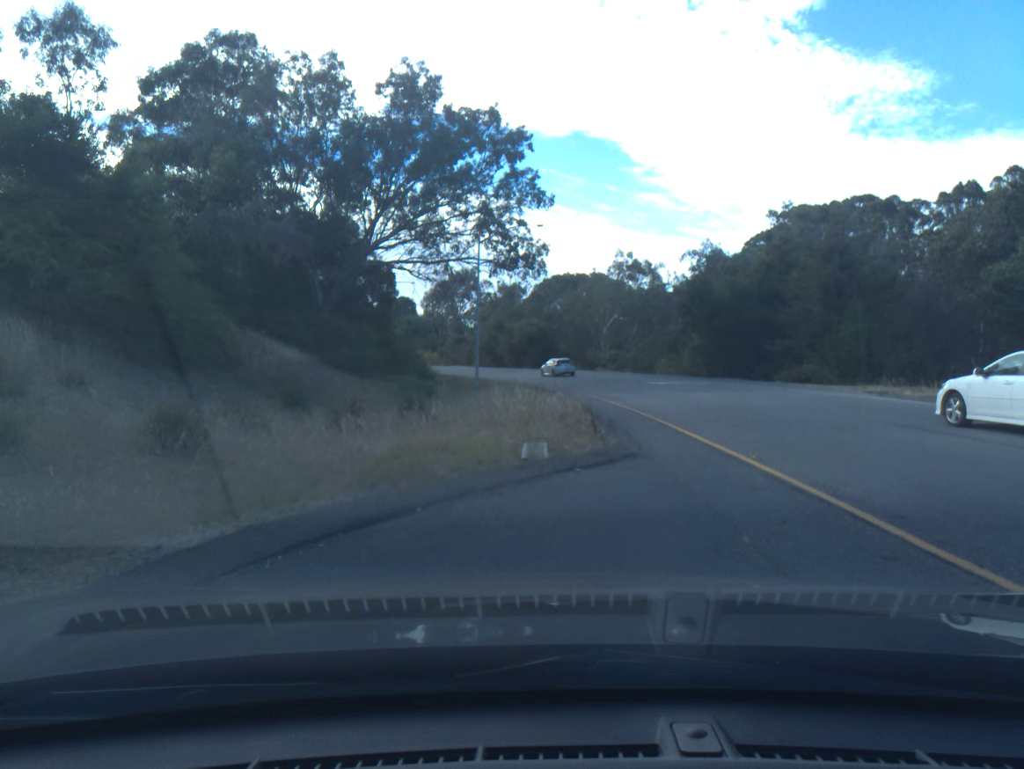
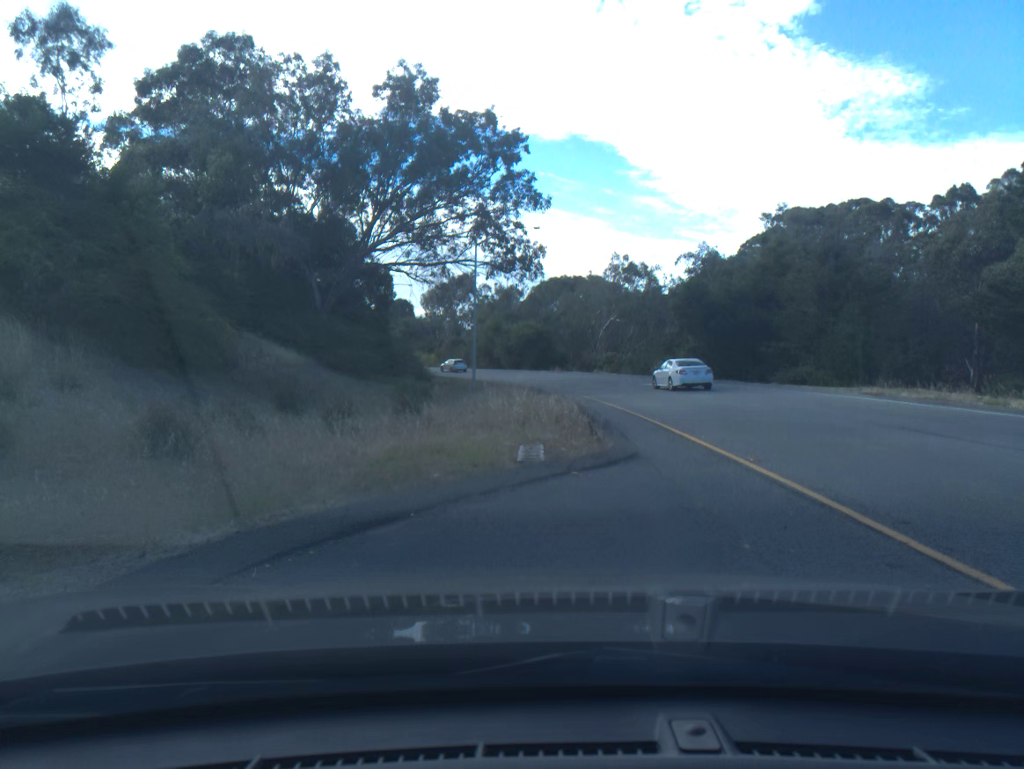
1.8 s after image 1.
(+0.1, +0.2) m; 0°
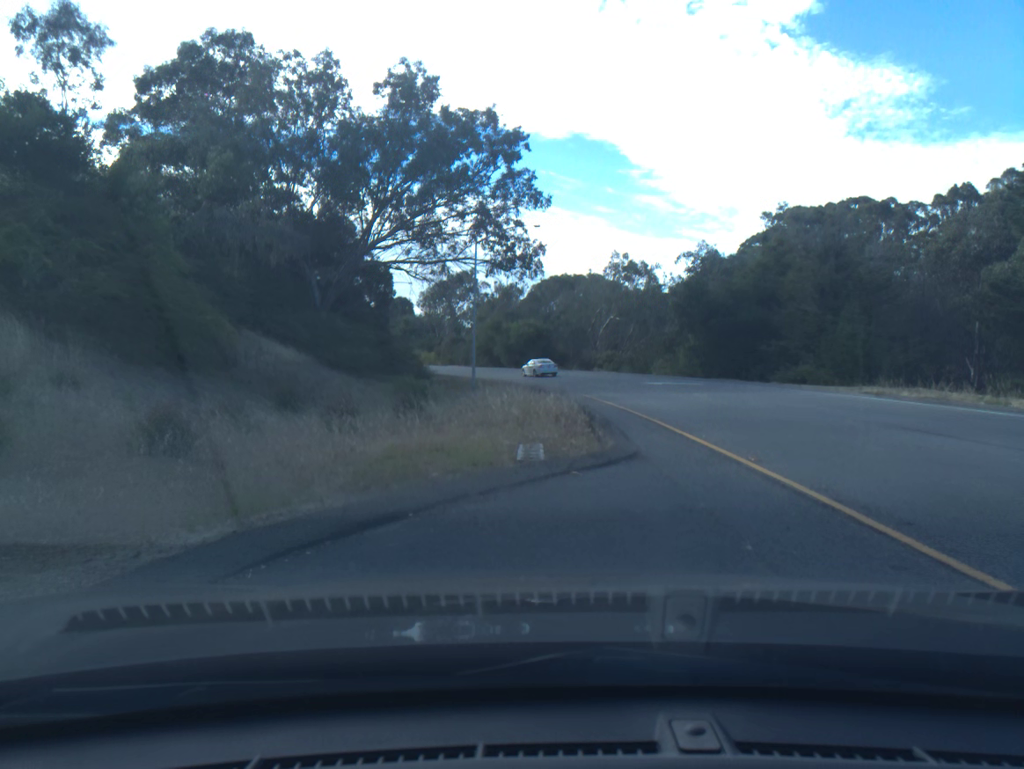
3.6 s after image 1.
(0.0, +0.1) m; 0°
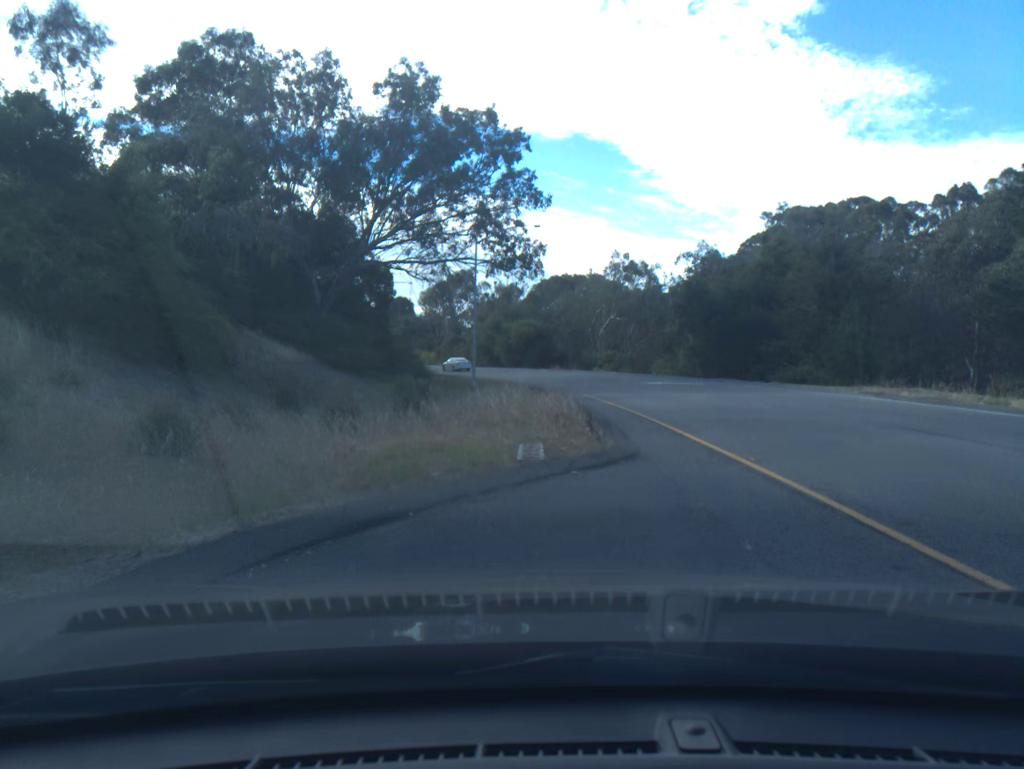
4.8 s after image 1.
(0.0, 0.0) m; 0°
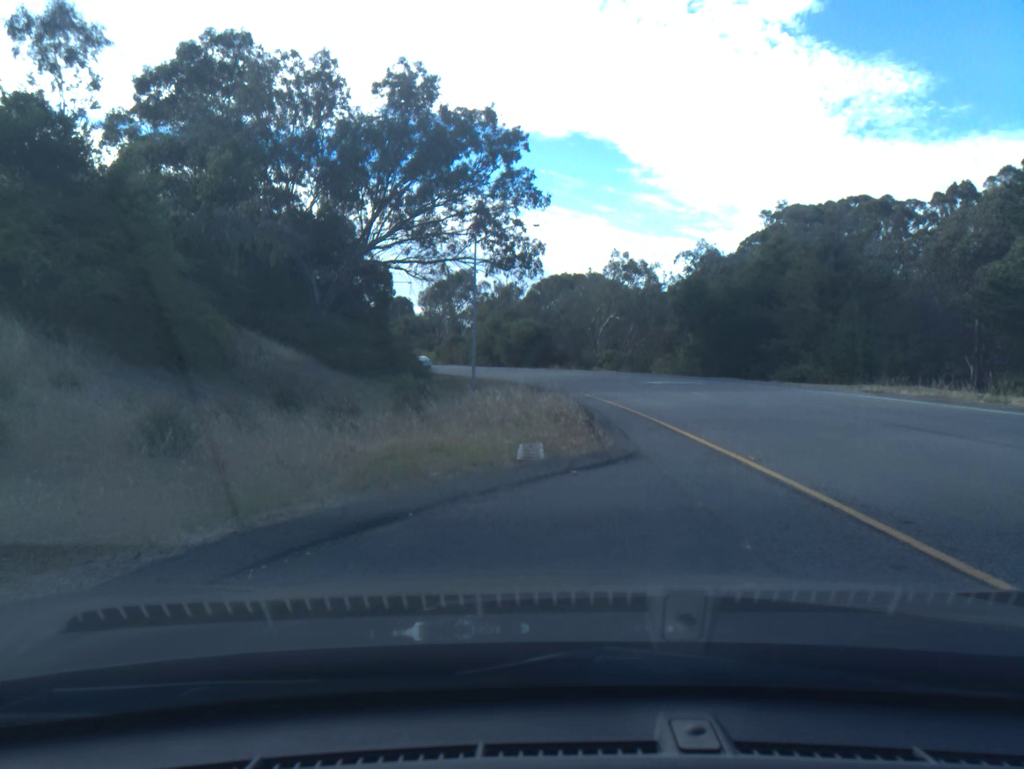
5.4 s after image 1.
(0.0, 0.0) m; 0°
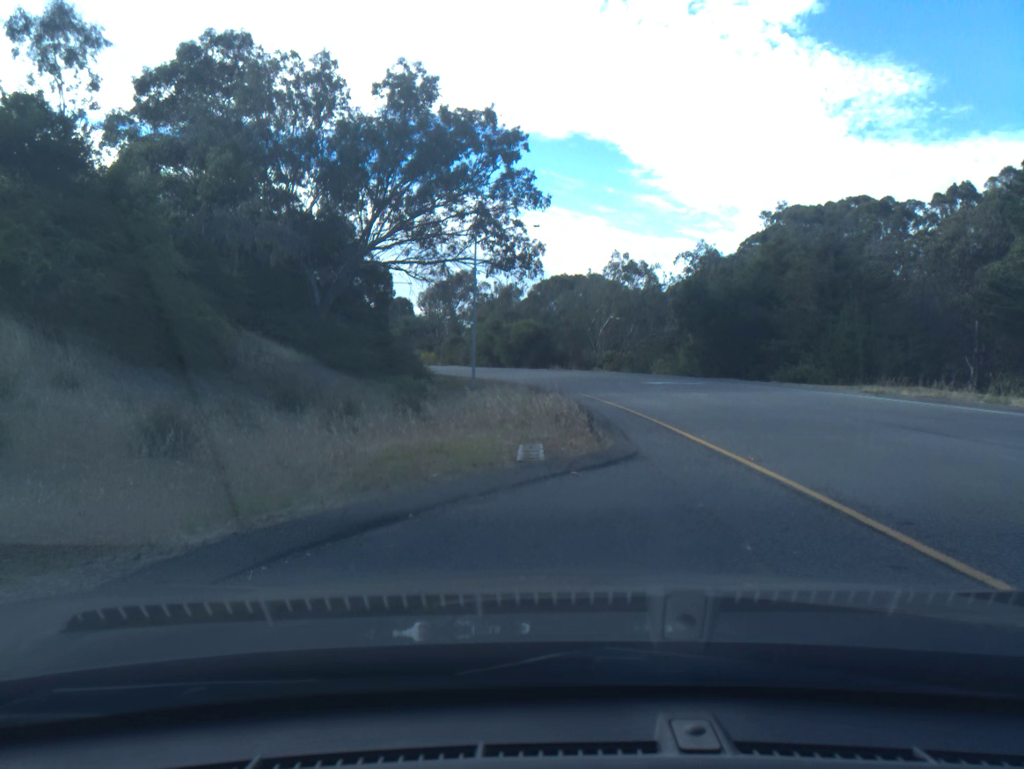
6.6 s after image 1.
(0.0, 0.0) m; 0°
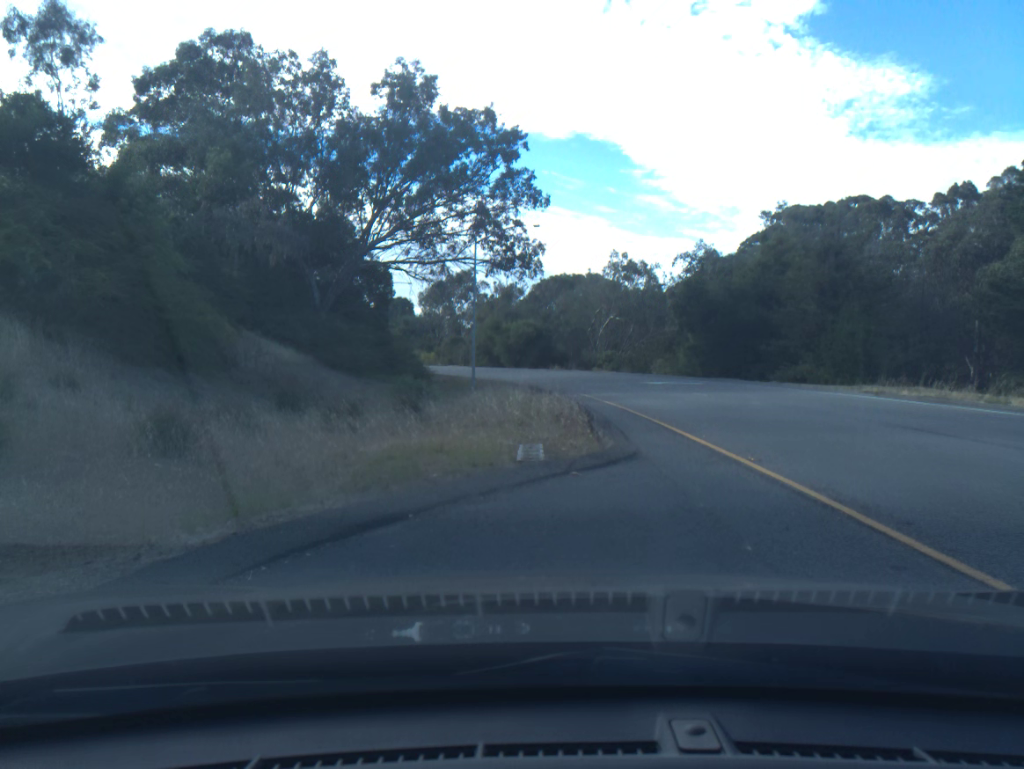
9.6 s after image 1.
(0.0, 0.0) m; 0°
